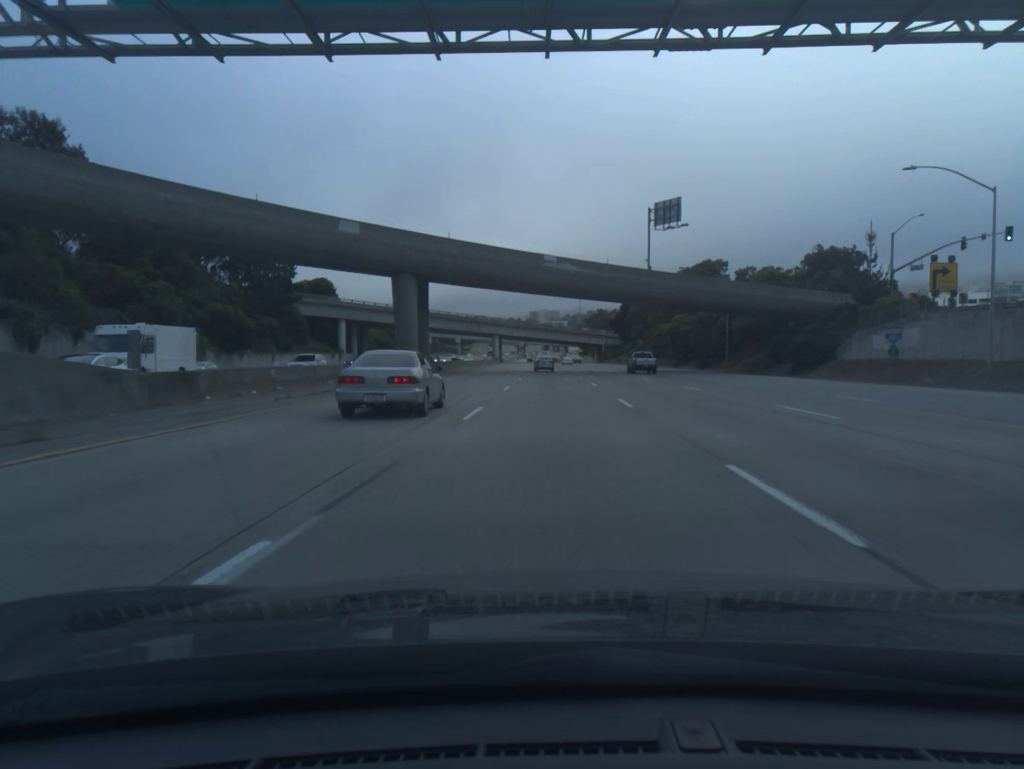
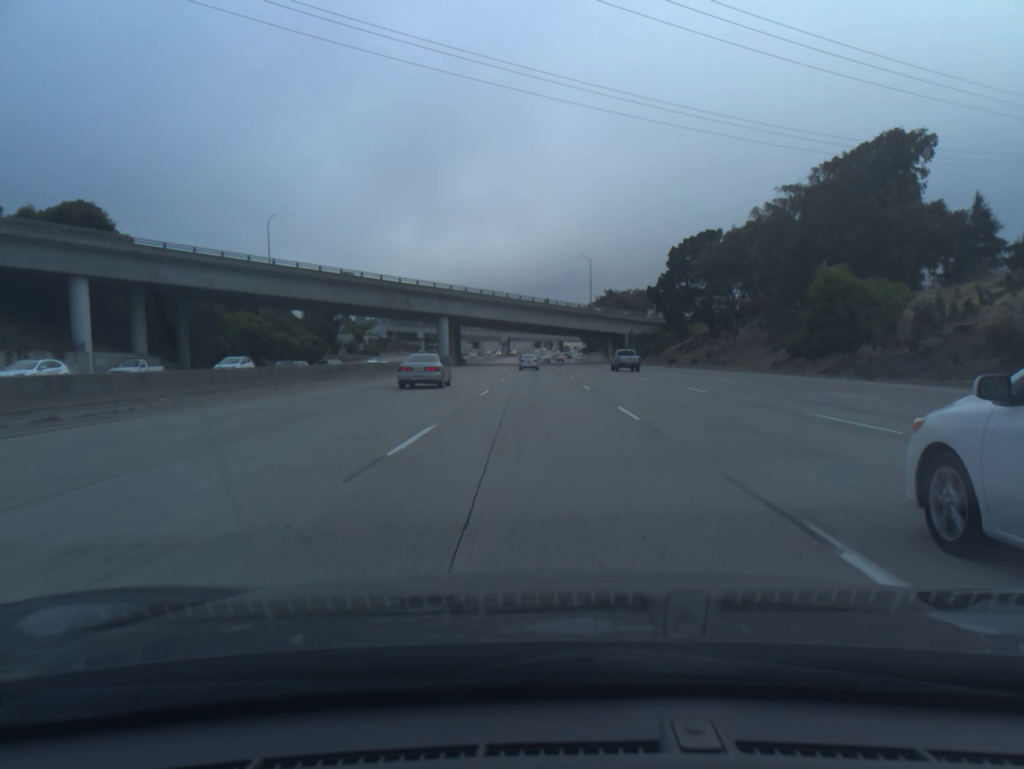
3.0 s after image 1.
(+1.2, +90.5) m; +1°
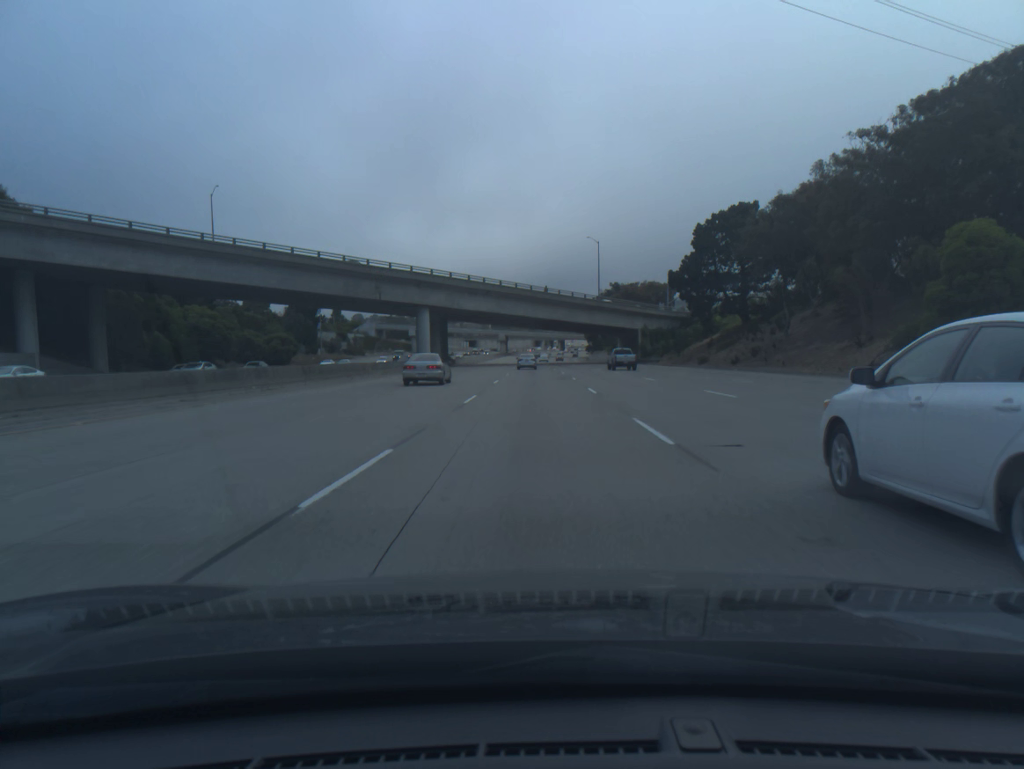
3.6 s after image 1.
(0.0, +18.2) m; 0°
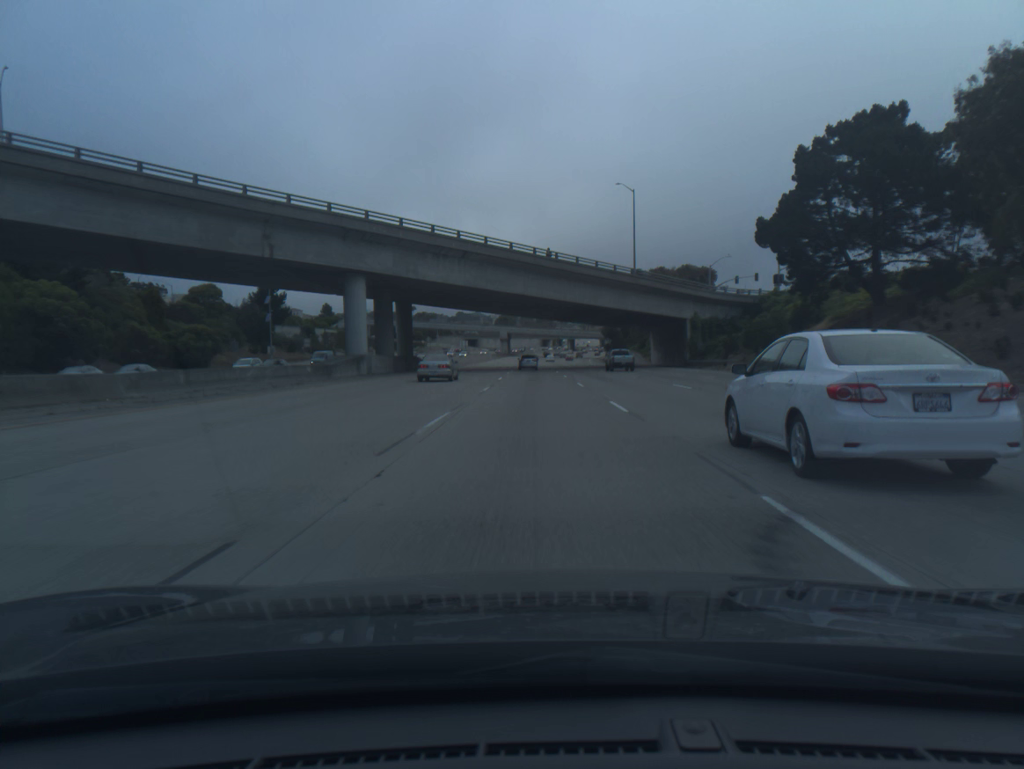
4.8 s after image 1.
(-0.2, +36.6) m; -1°
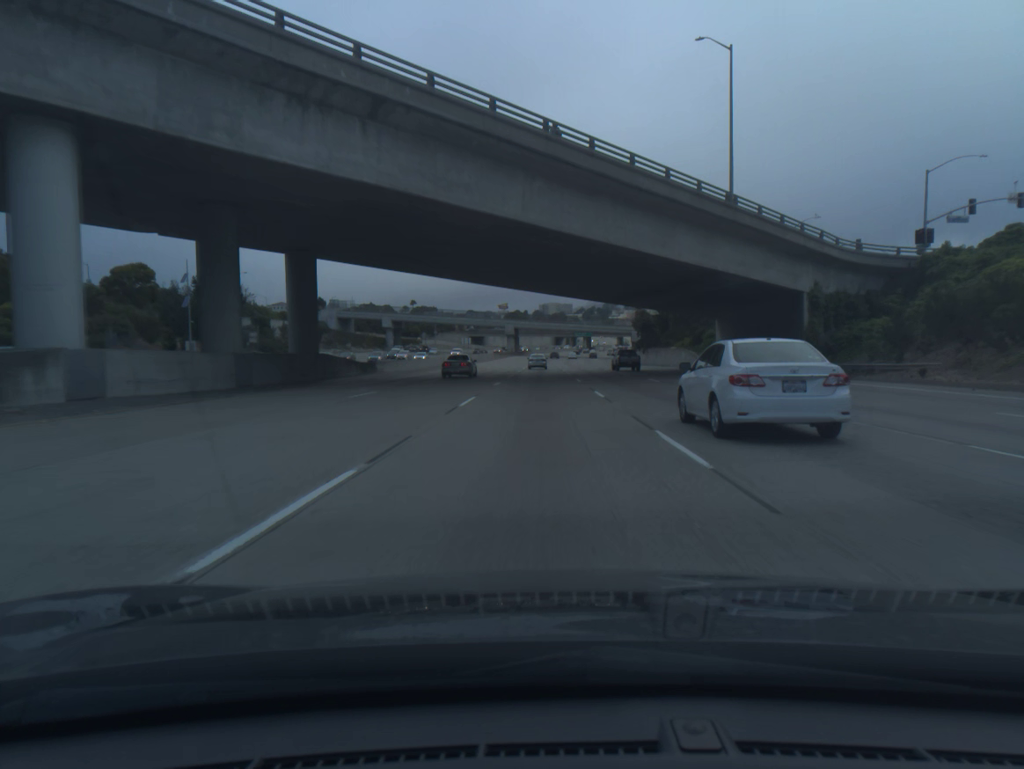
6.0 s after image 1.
(-0.3, +36.7) m; -1°
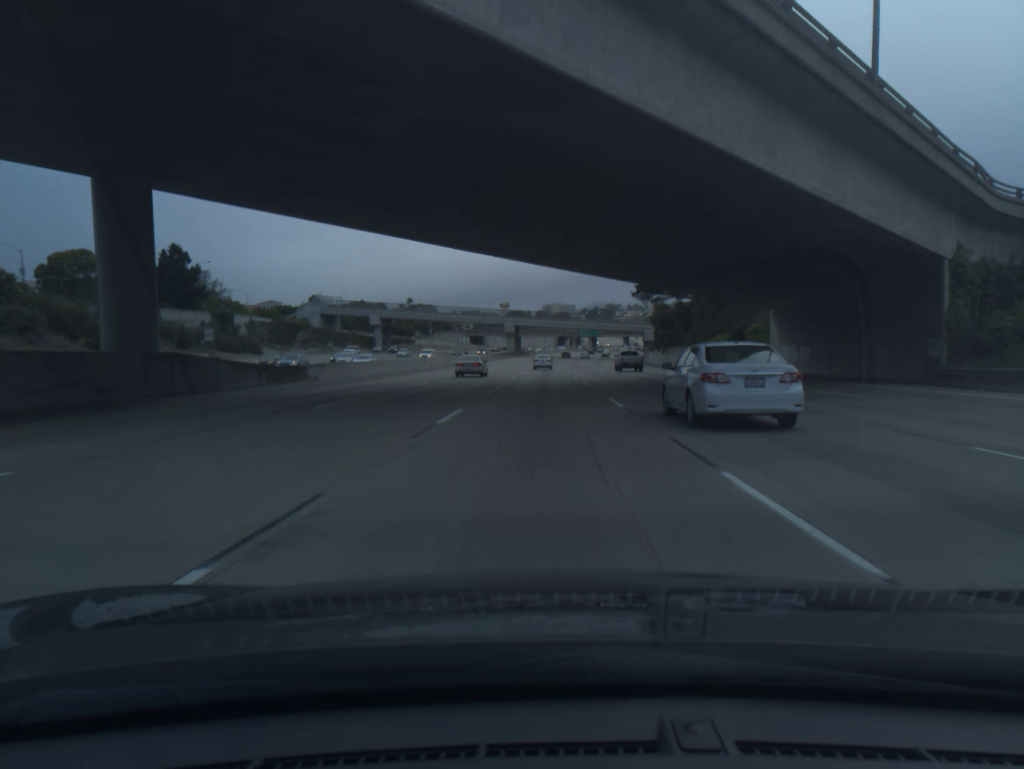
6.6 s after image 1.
(-0.1, +18.4) m; 0°
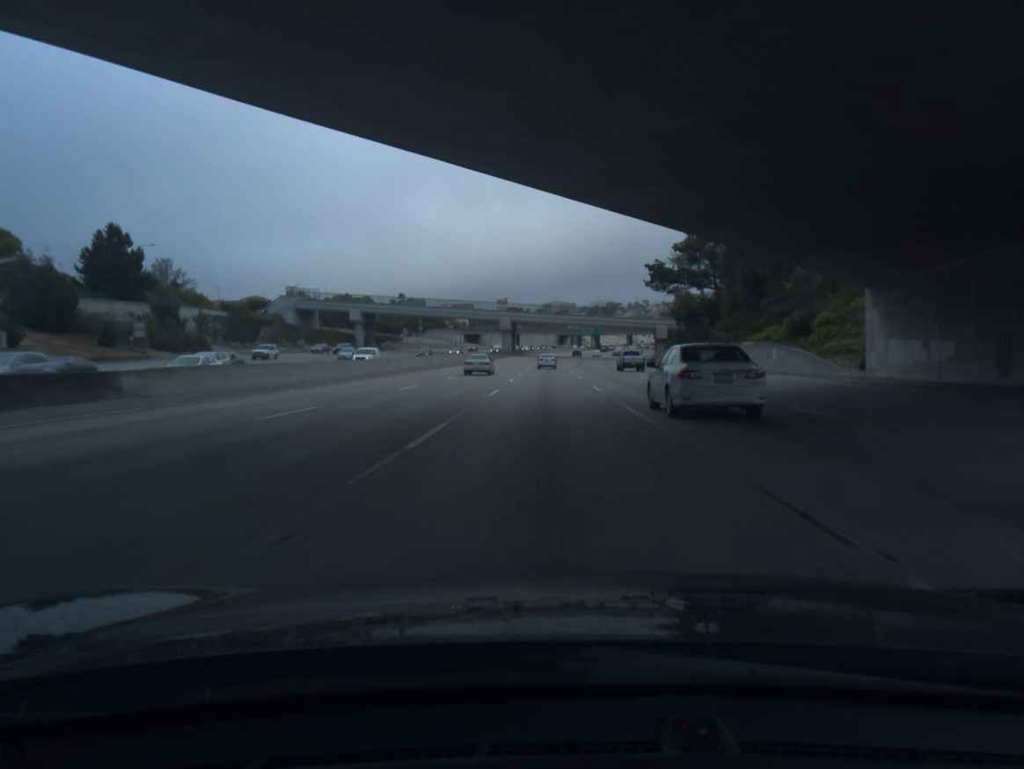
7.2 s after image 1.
(0.0, +18.4) m; 0°
